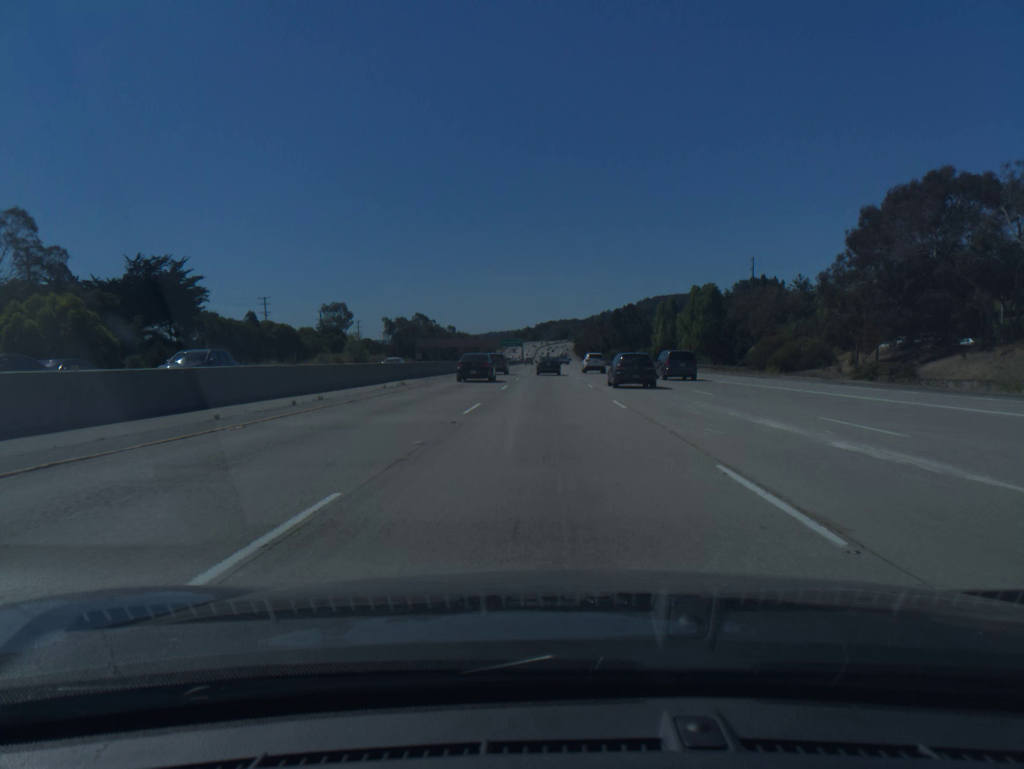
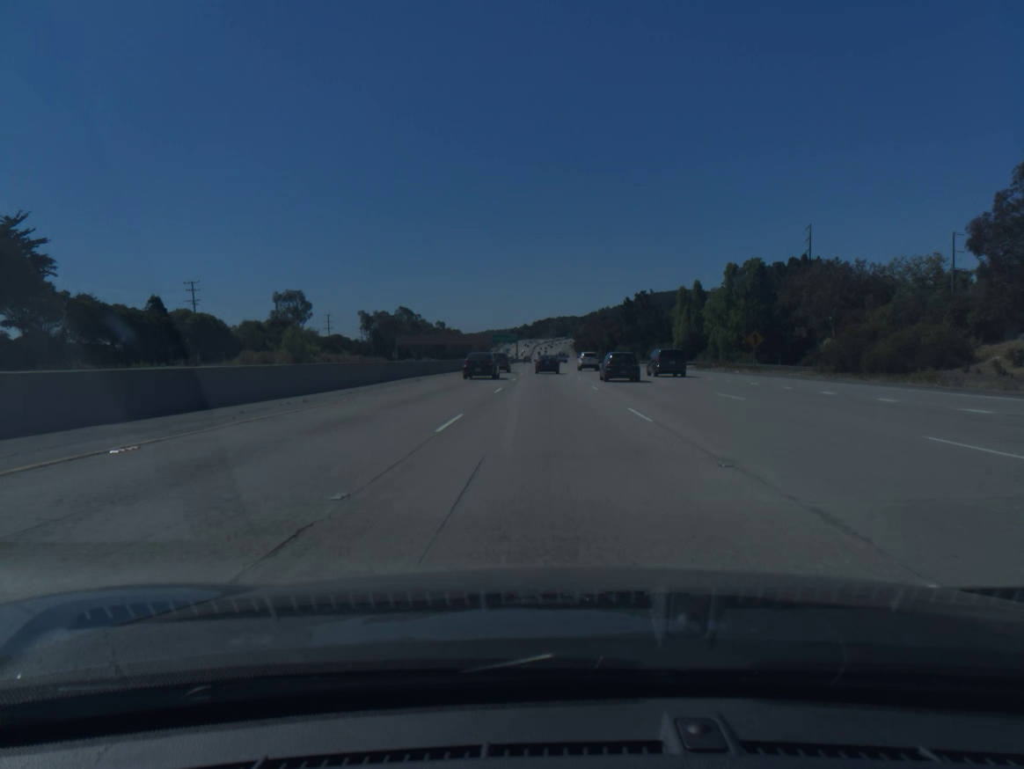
(0.0, +32.9) m; 0°
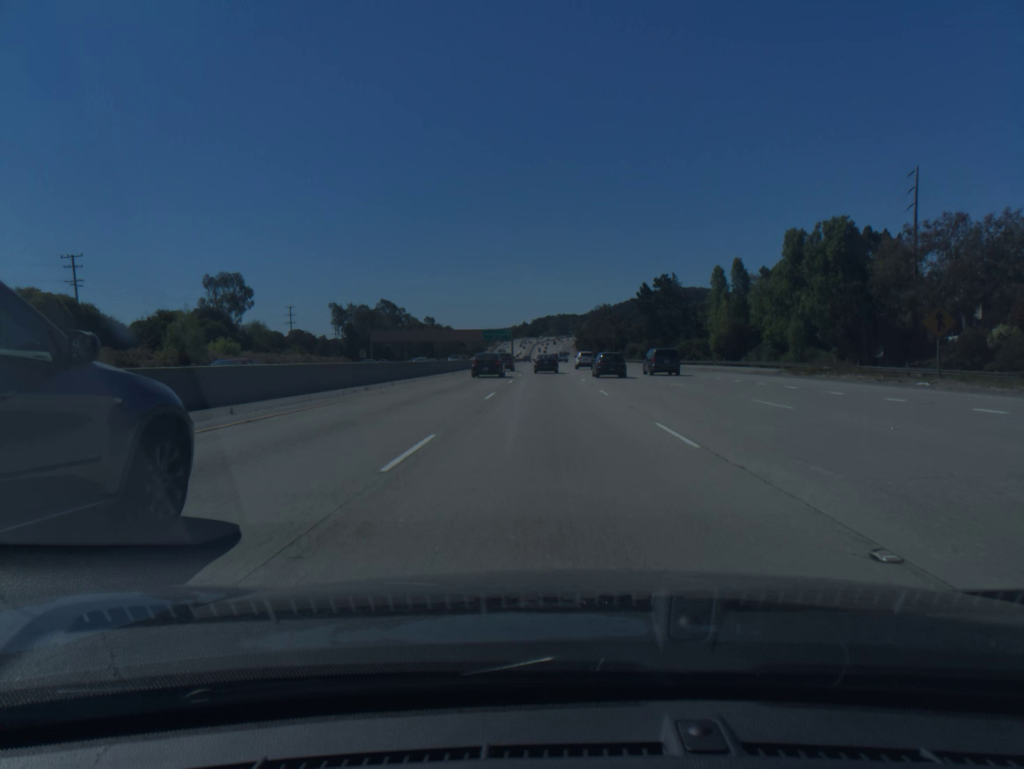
(0.0, +32.9) m; 0°
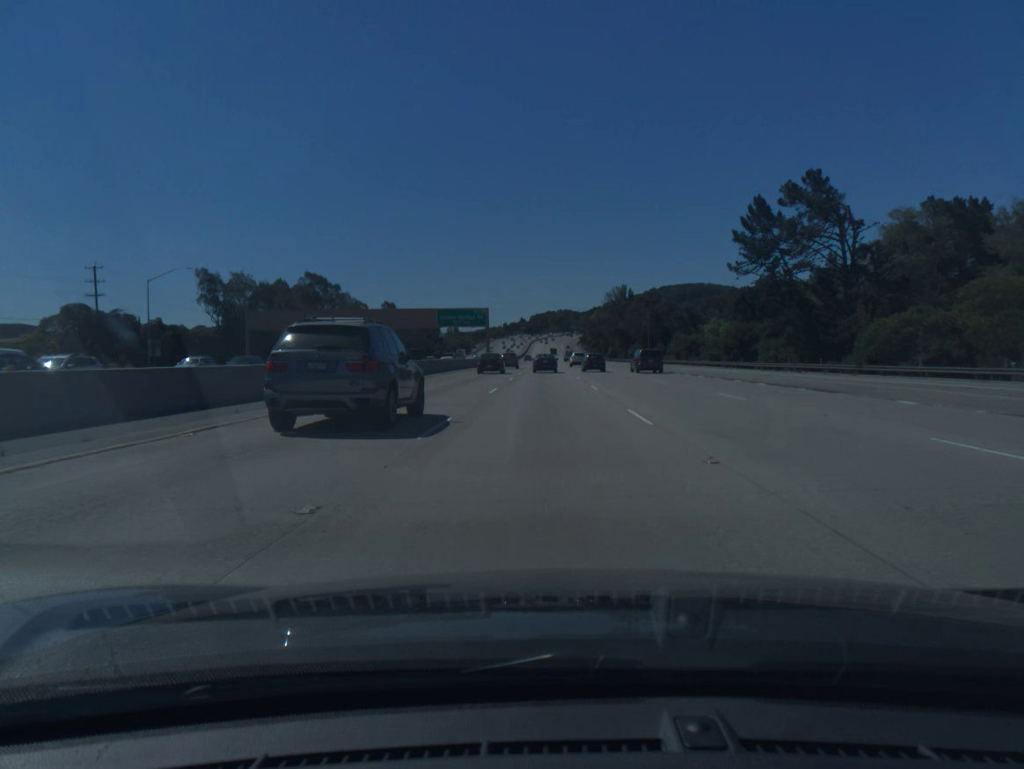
(+0.1, +82.1) m; 0°
